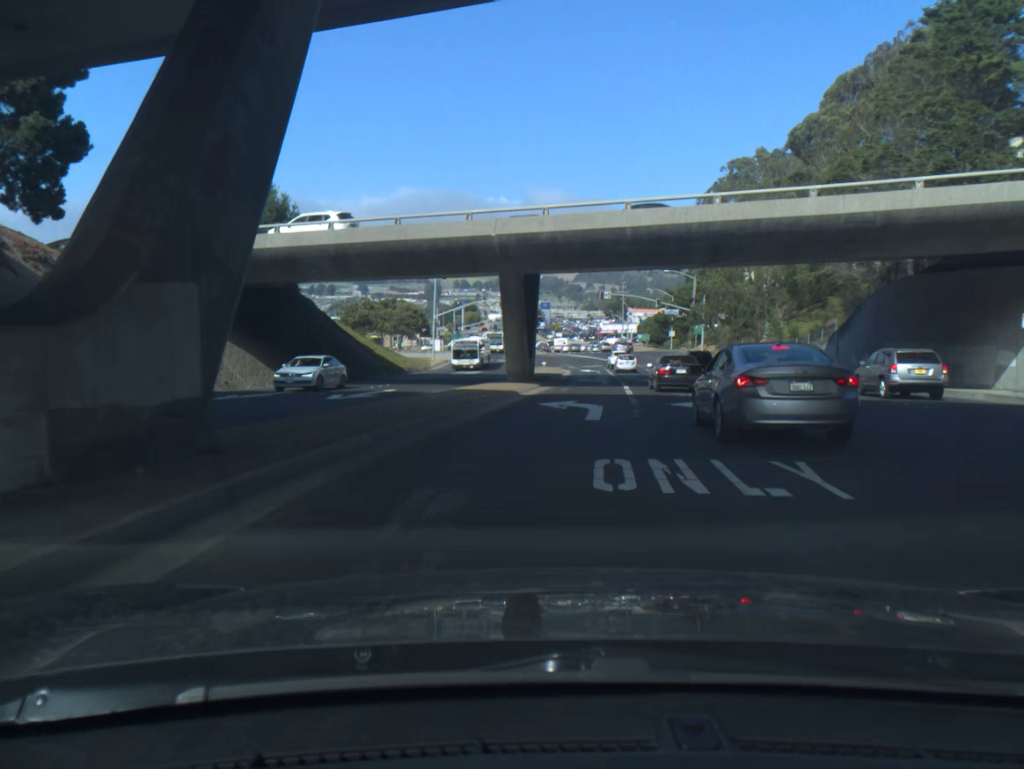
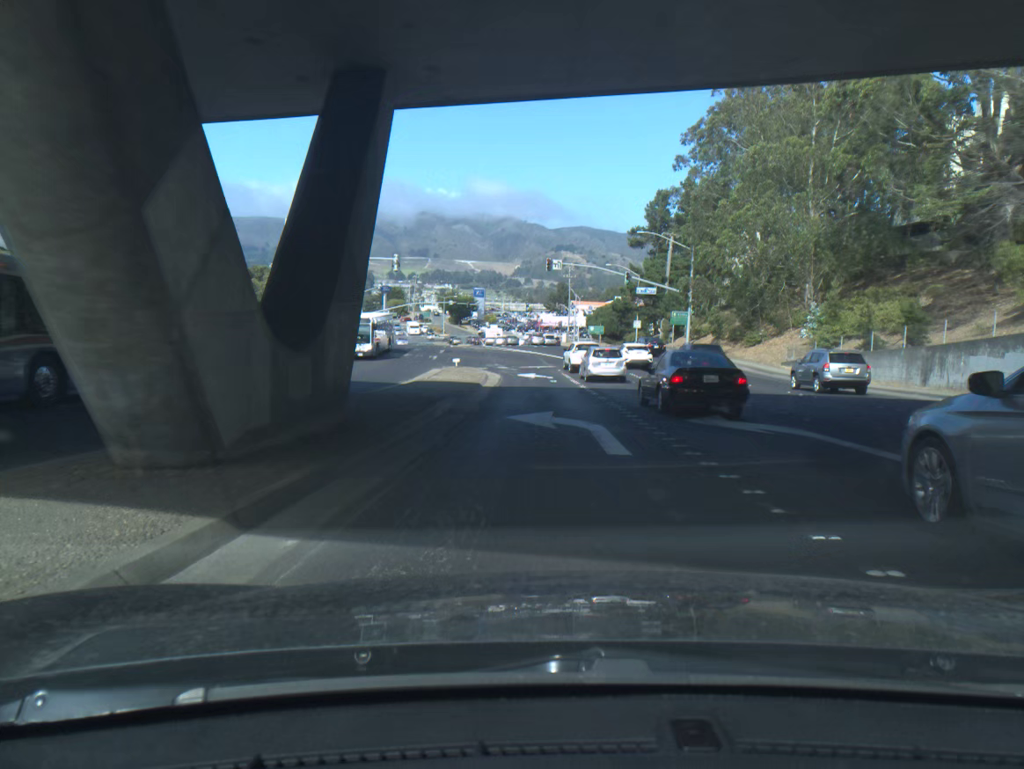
(+1.7, +31.0) m; +5°
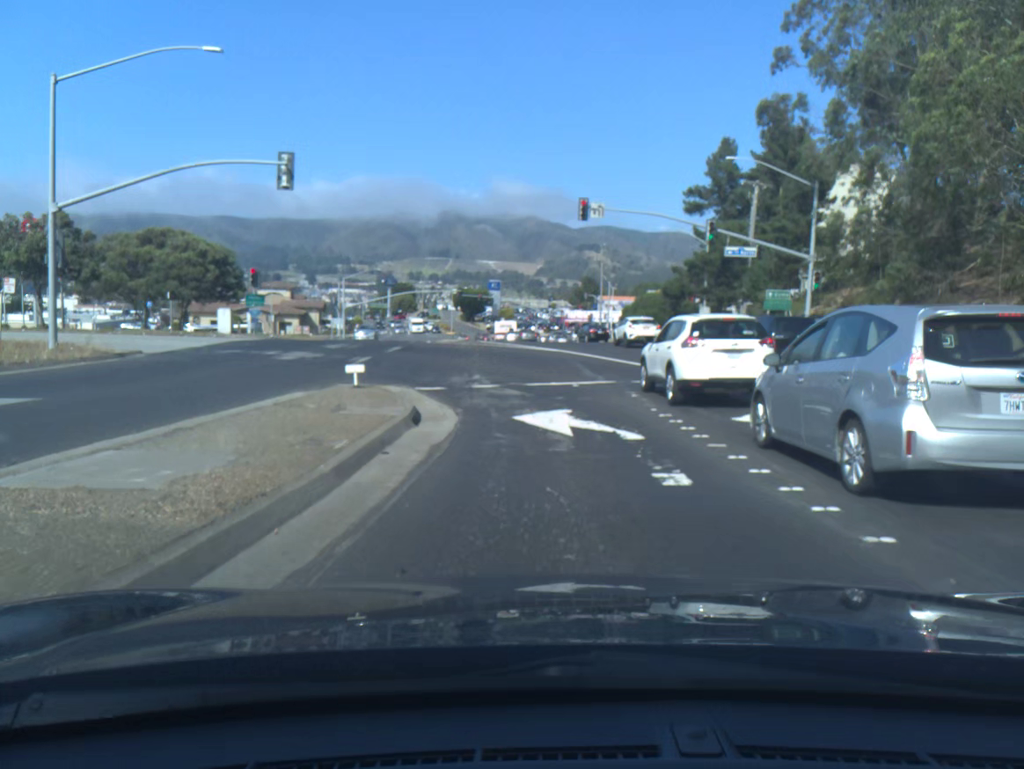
(-0.3, +27.8) m; -2°
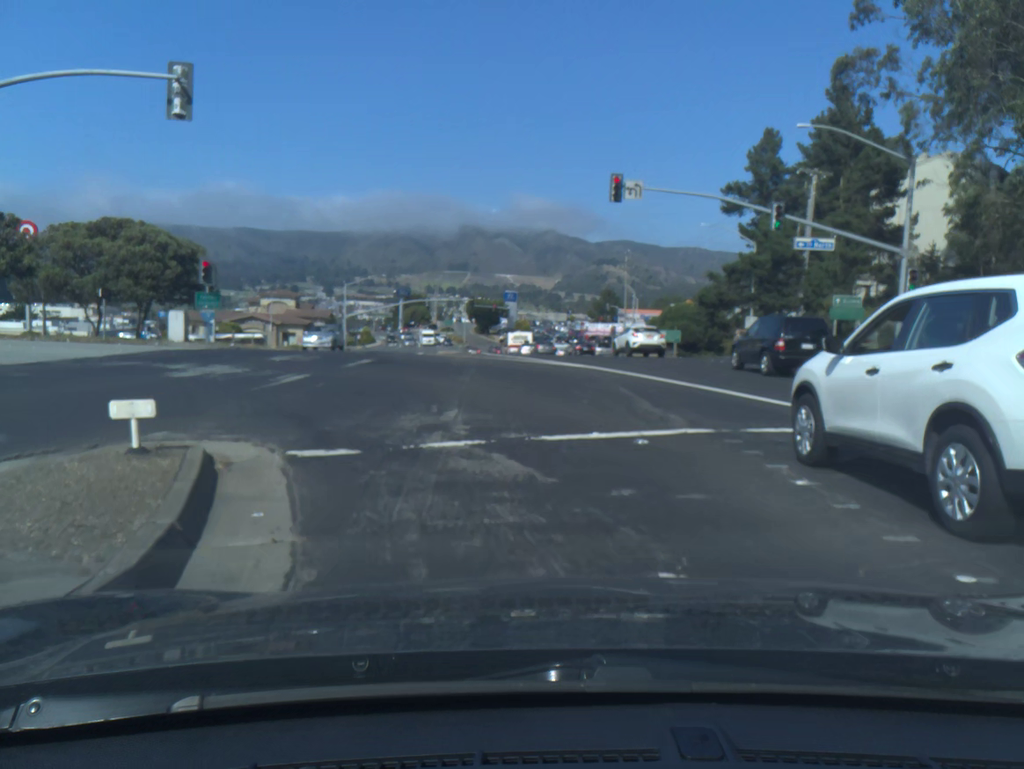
(-0.1, +9.8) m; -2°
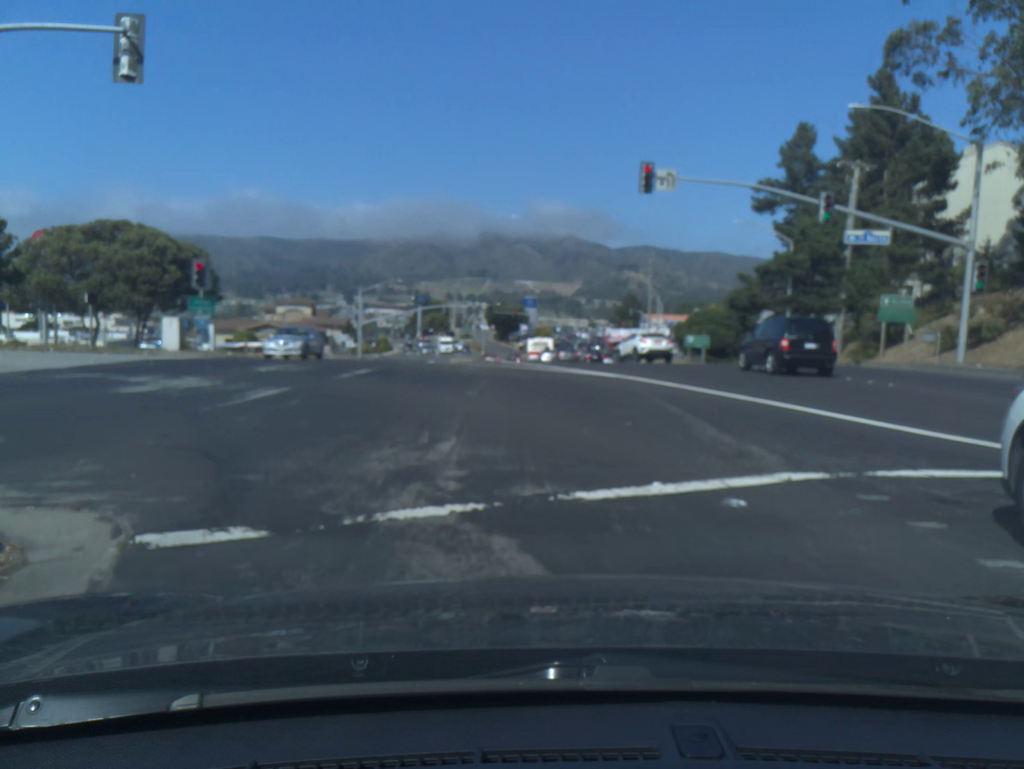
(0.0, +3.4) m; -1°
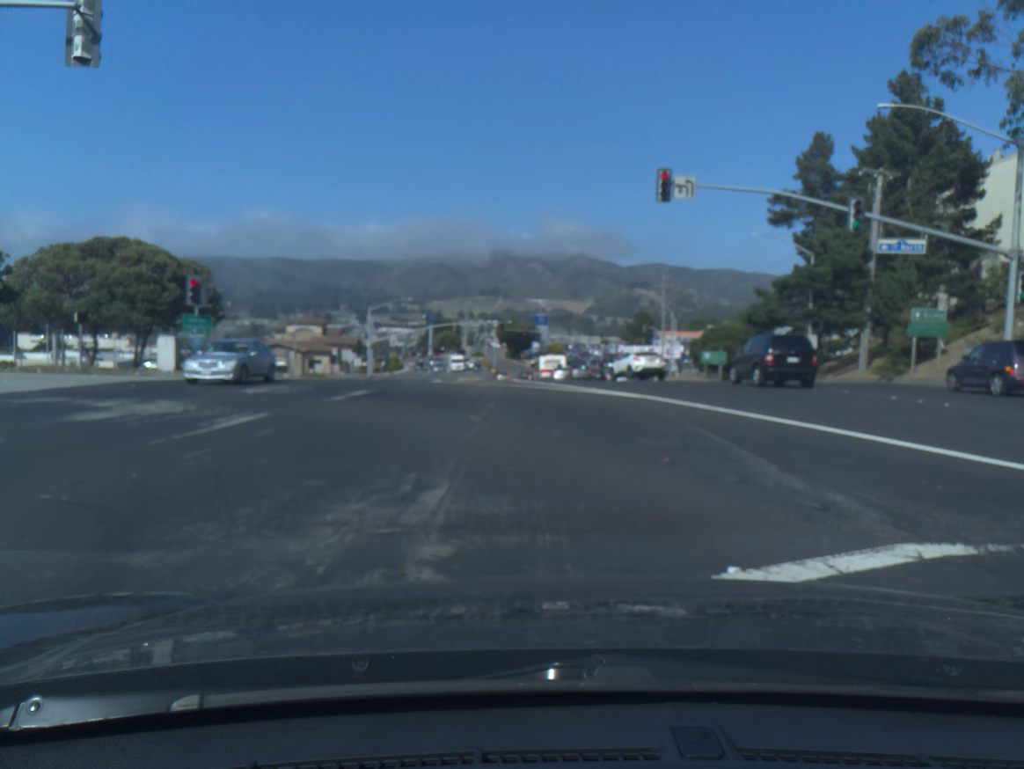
(0.0, +2.2) m; -1°
